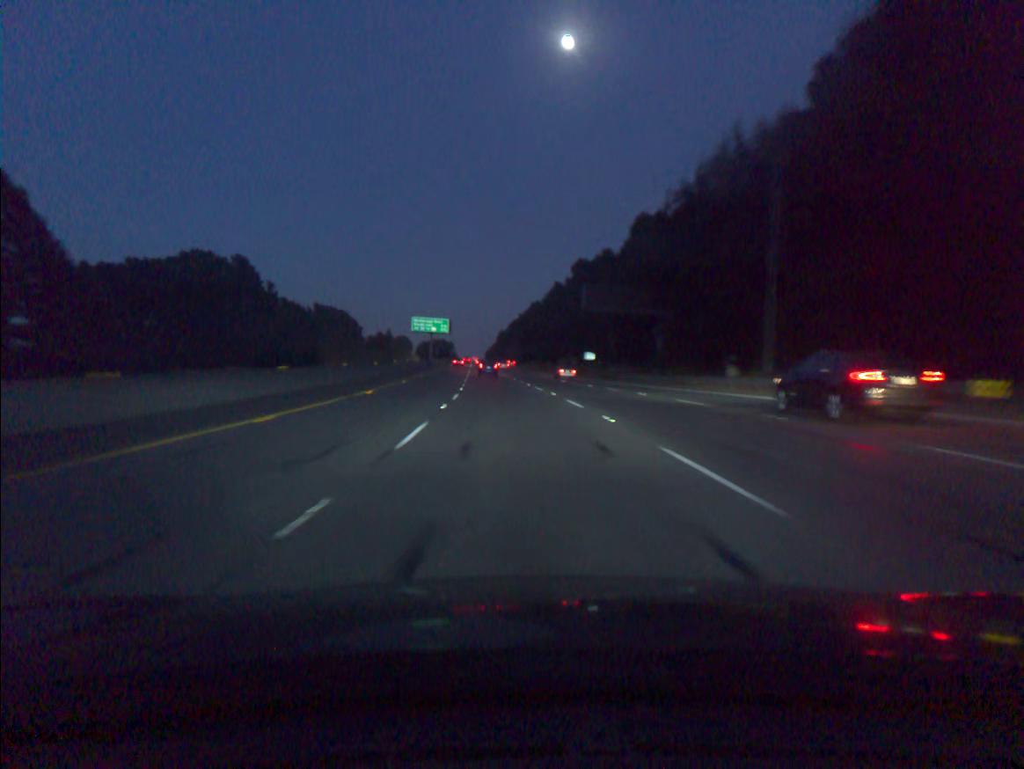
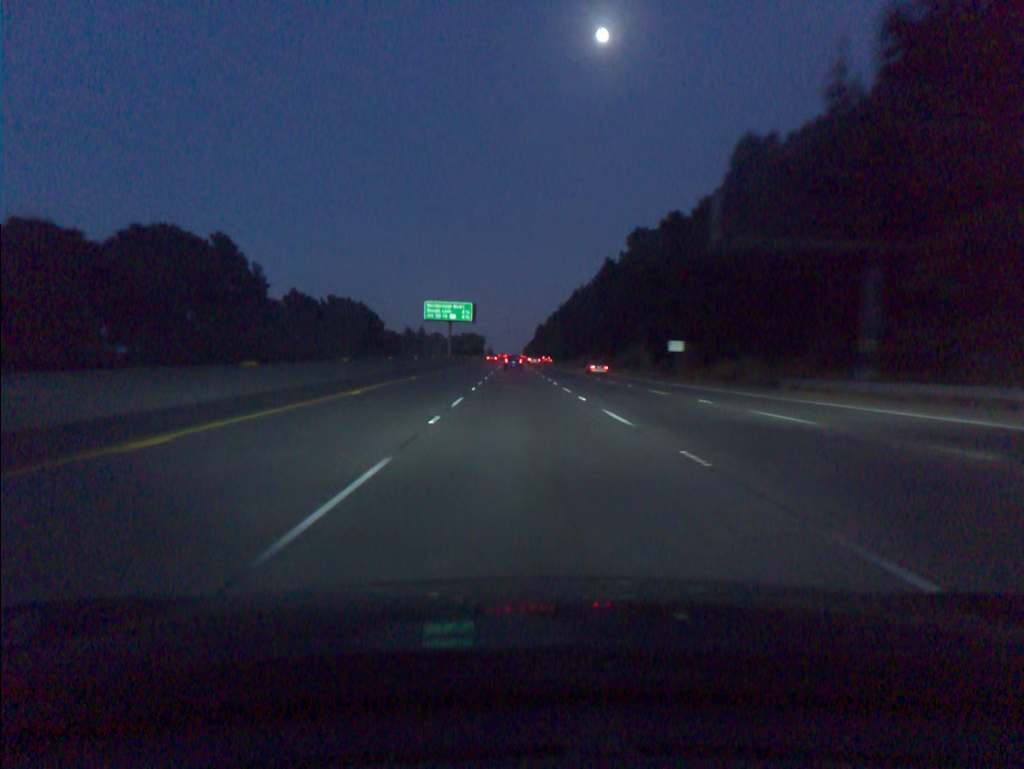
(-1.0, +35.4) m; -3°
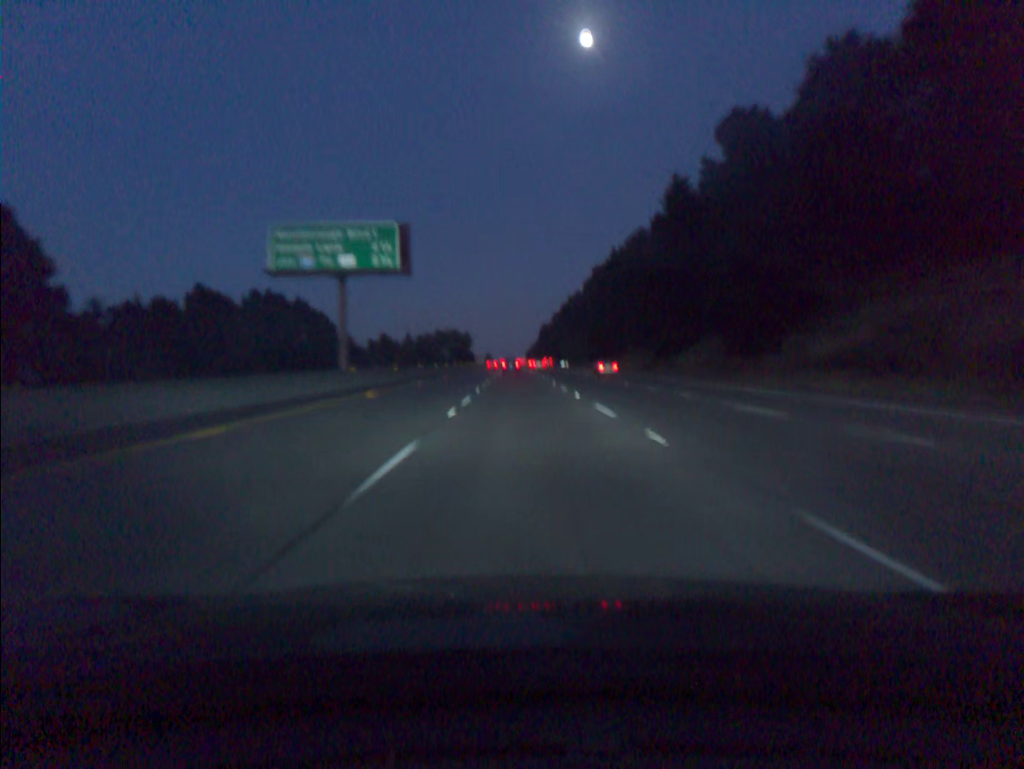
(-0.6, +71.0) m; 0°
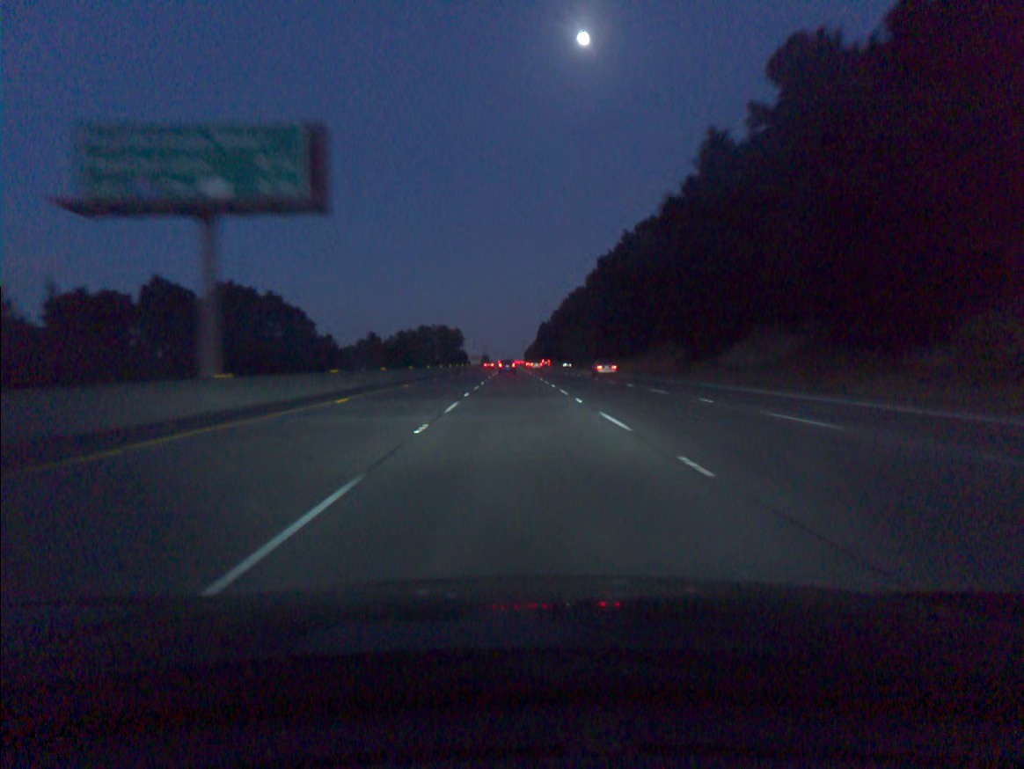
(0.0, +17.8) m; 0°
